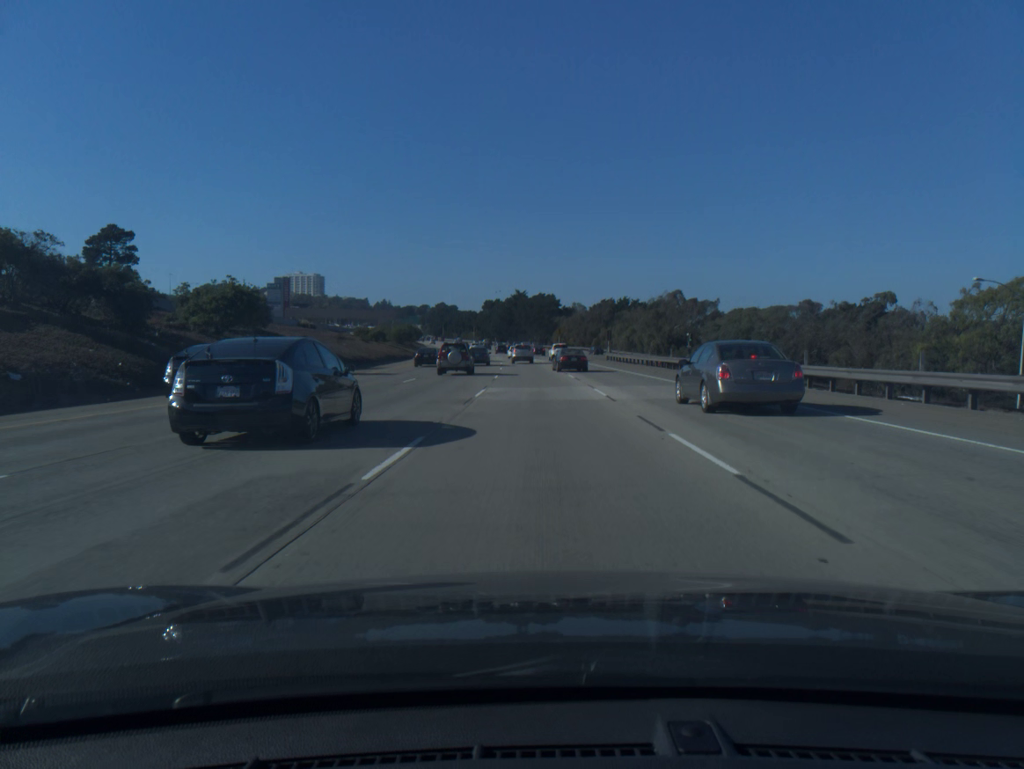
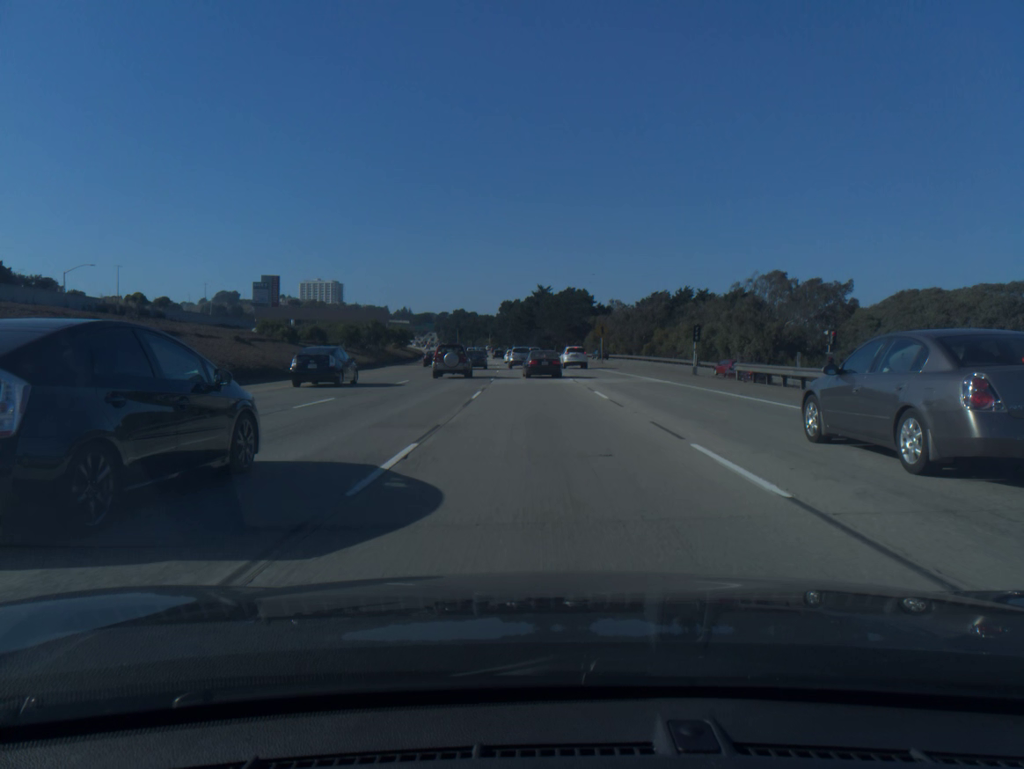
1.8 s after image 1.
(-0.7, +44.9) m; -2°
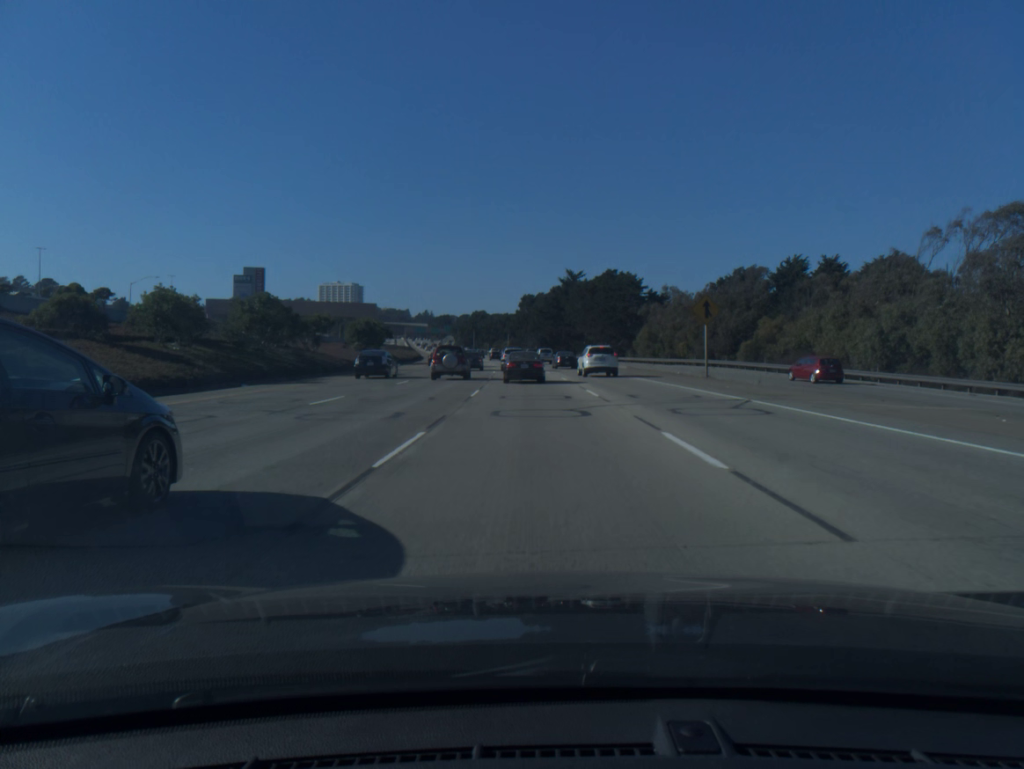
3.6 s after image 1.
(-0.7, +42.2) m; -2°
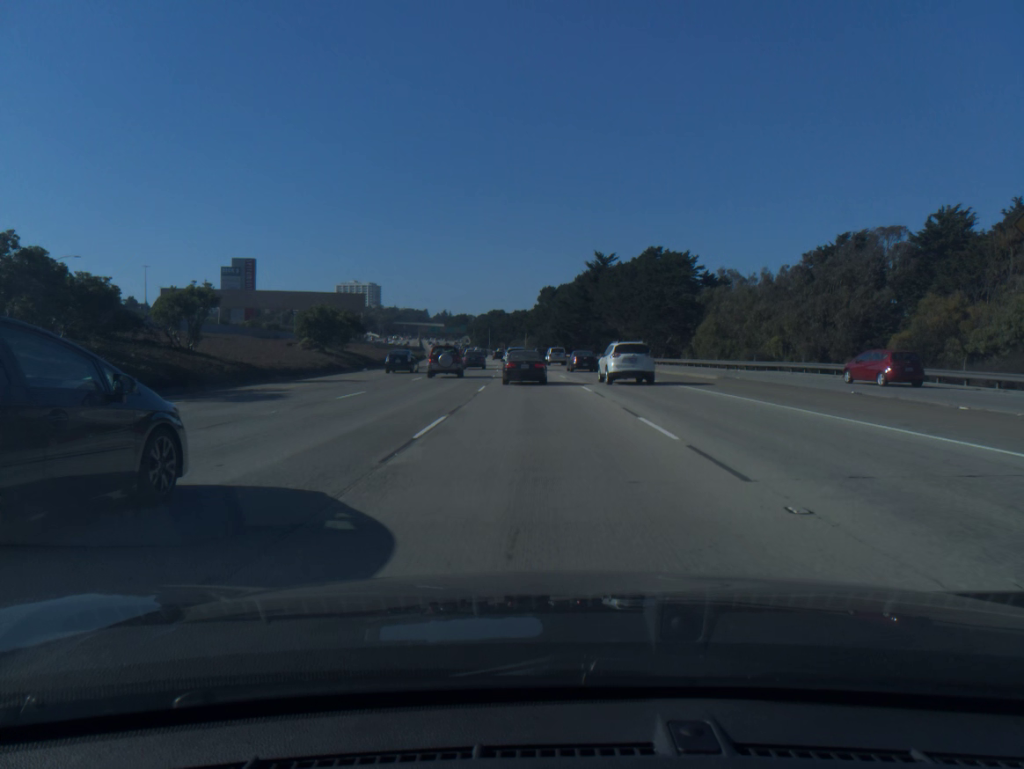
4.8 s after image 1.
(-0.3, +26.4) m; -1°
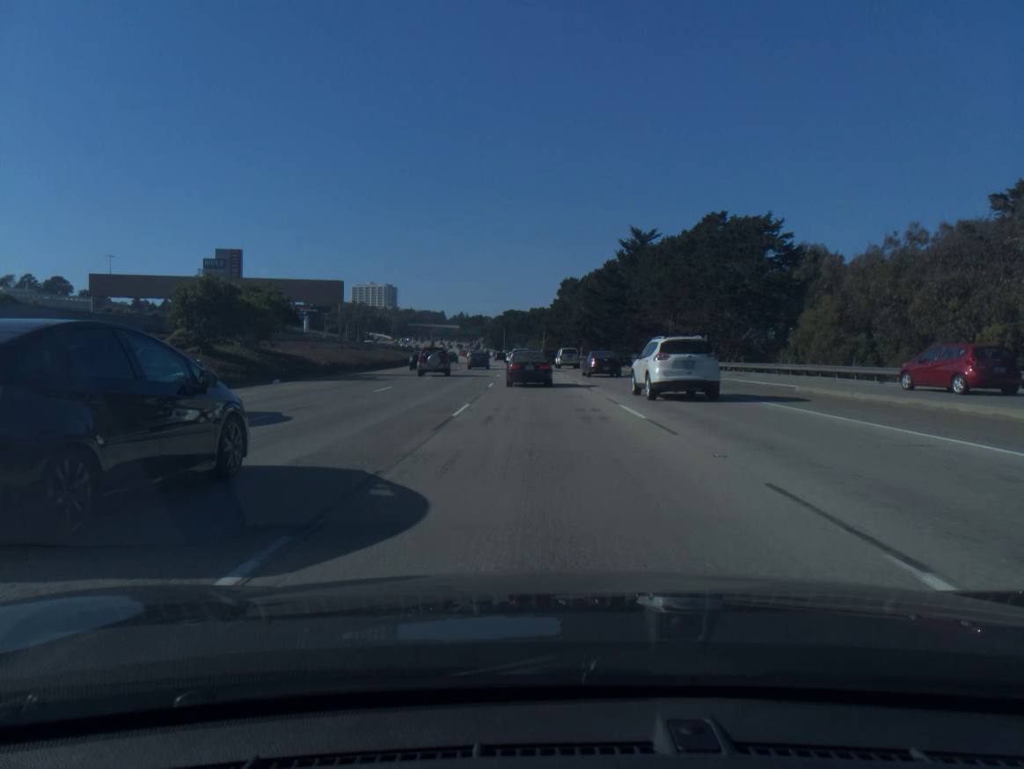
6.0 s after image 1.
(-0.3, +25.2) m; -1°
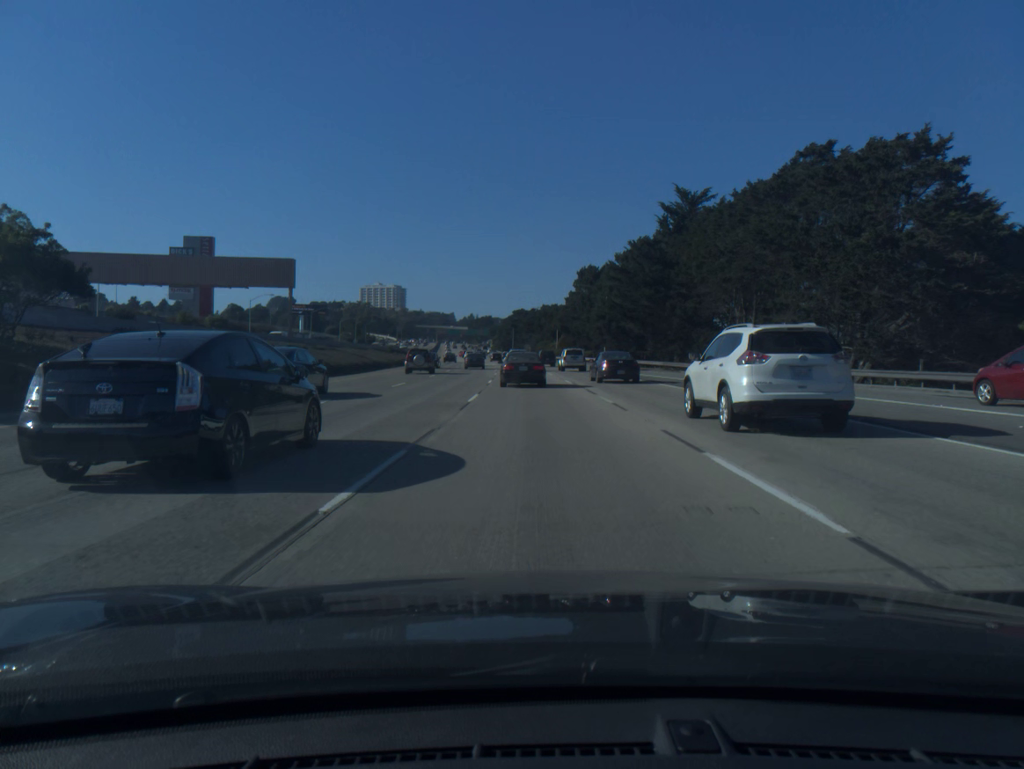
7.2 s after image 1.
(-0.2, +24.3) m; -1°
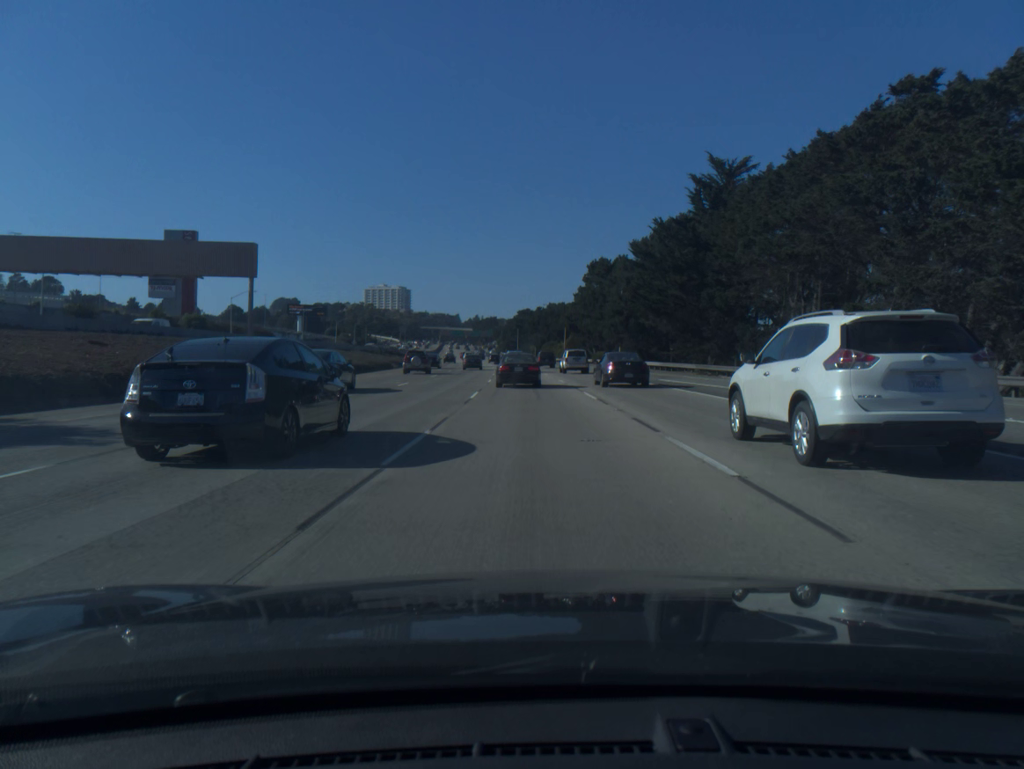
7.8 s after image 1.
(0.0, +11.9) m; 0°
